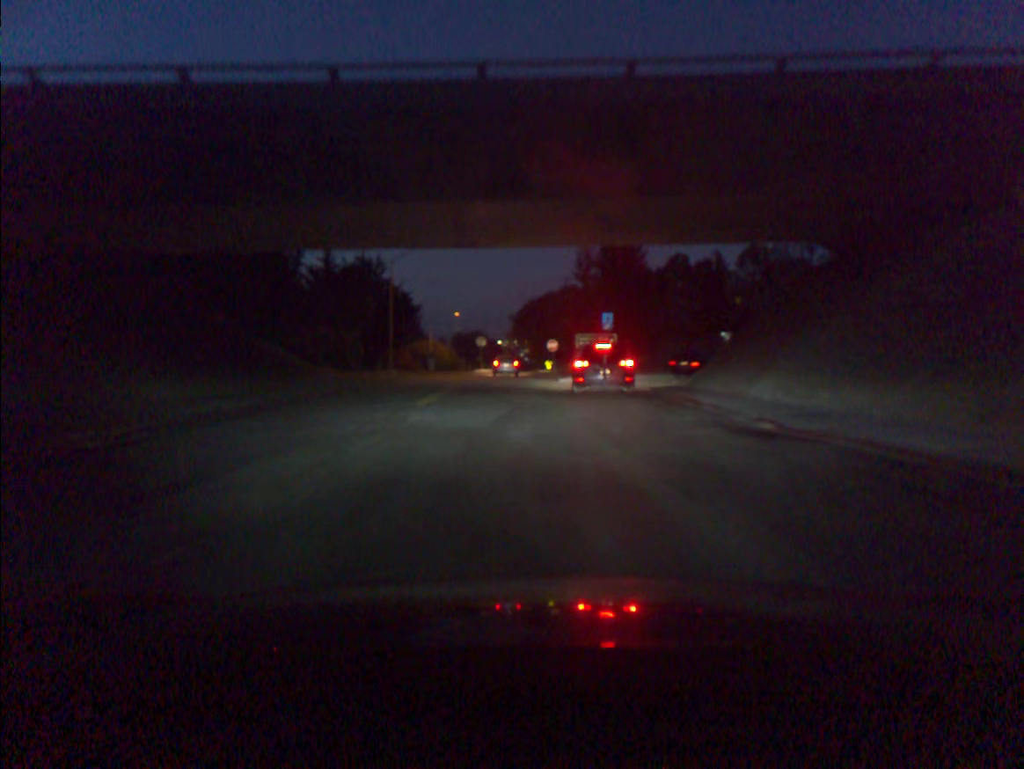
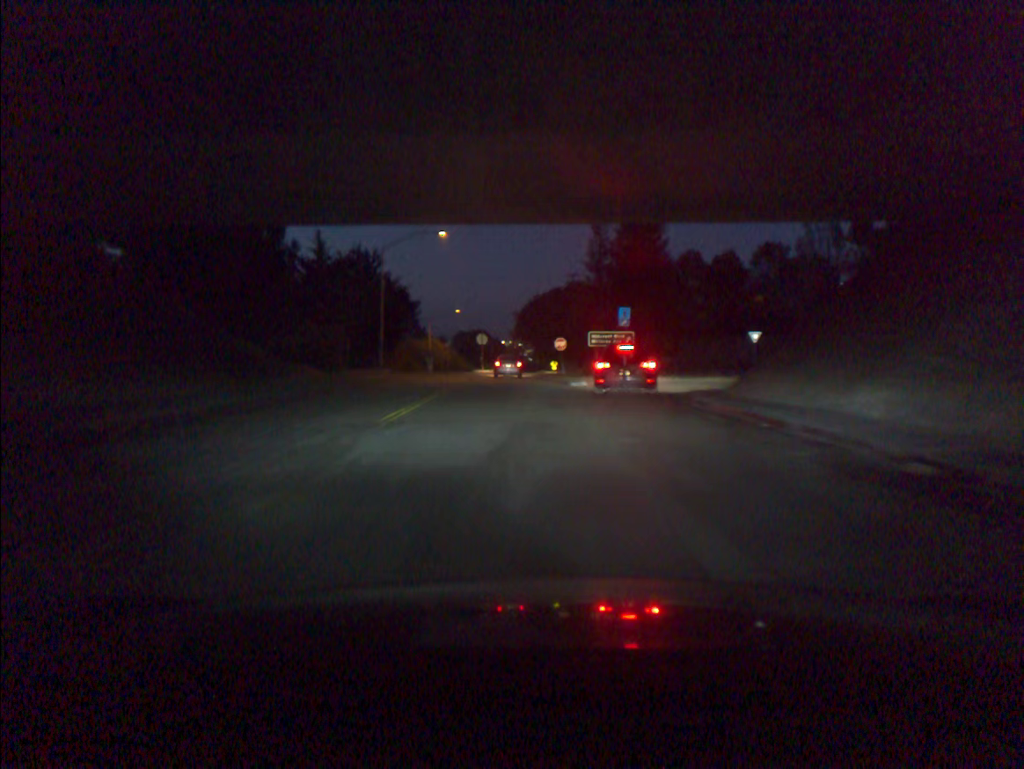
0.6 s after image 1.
(0.0, +5.6) m; -1°
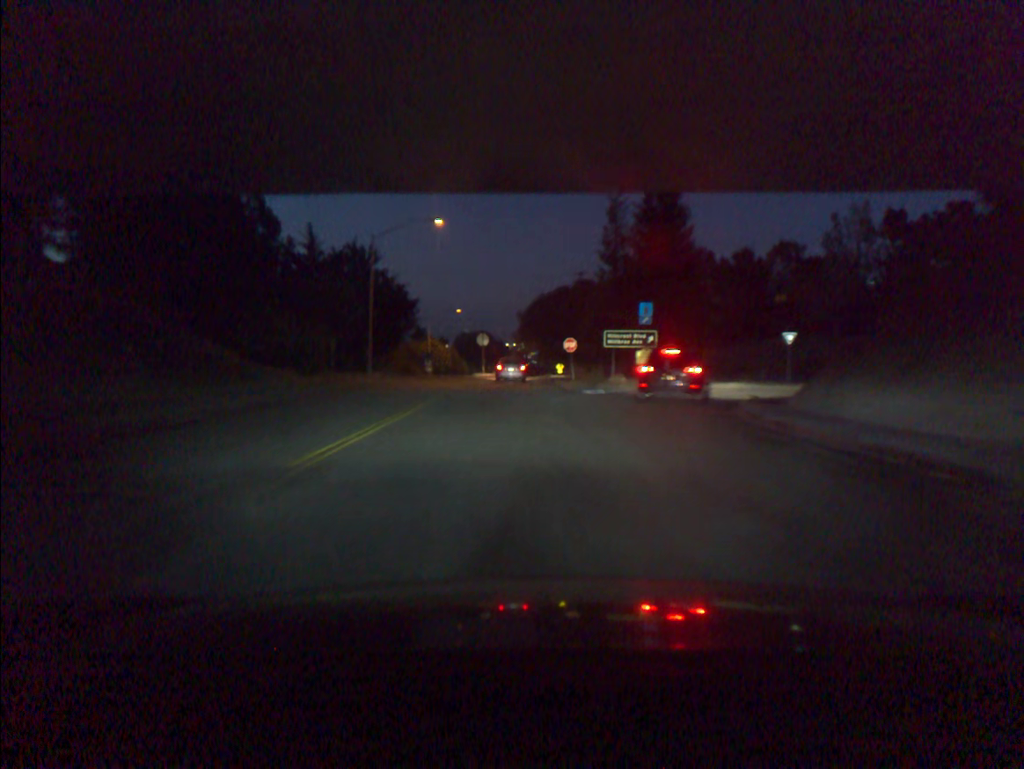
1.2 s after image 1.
(0.0, +5.8) m; -1°
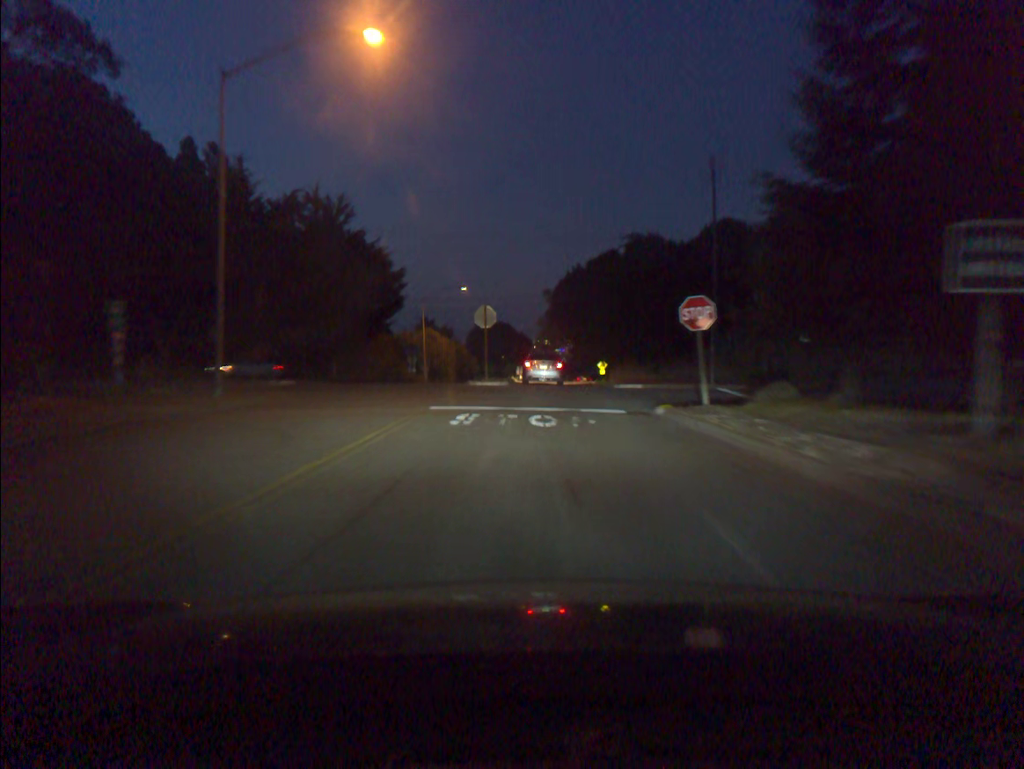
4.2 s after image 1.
(-0.4, +28.5) m; -1°
